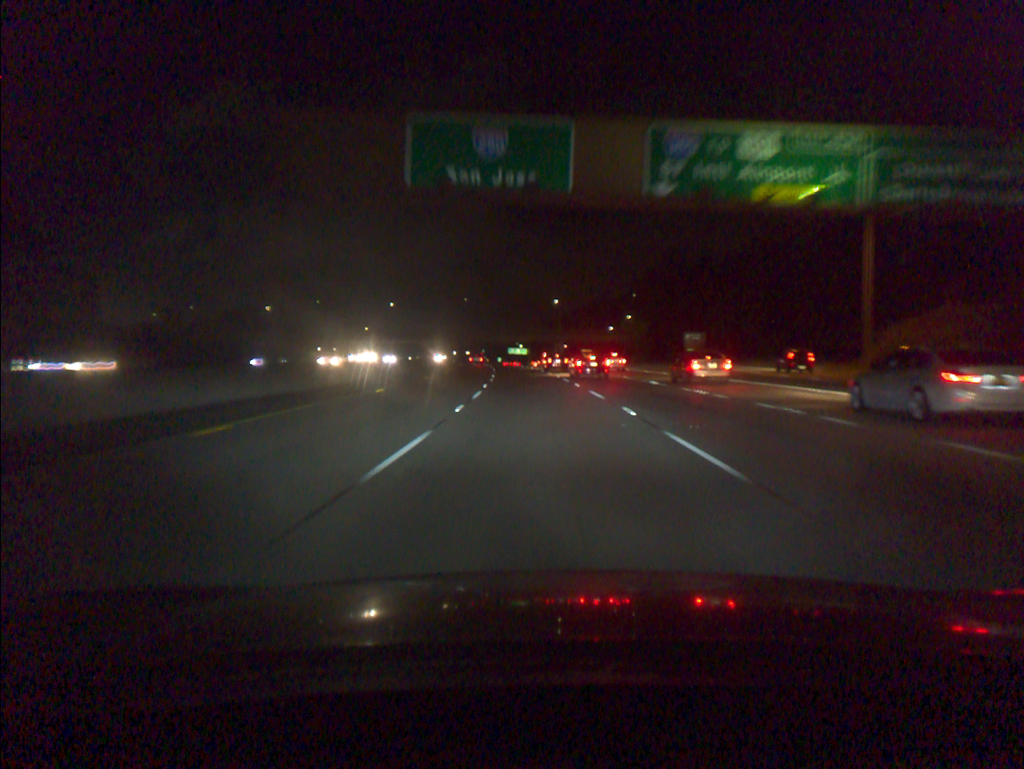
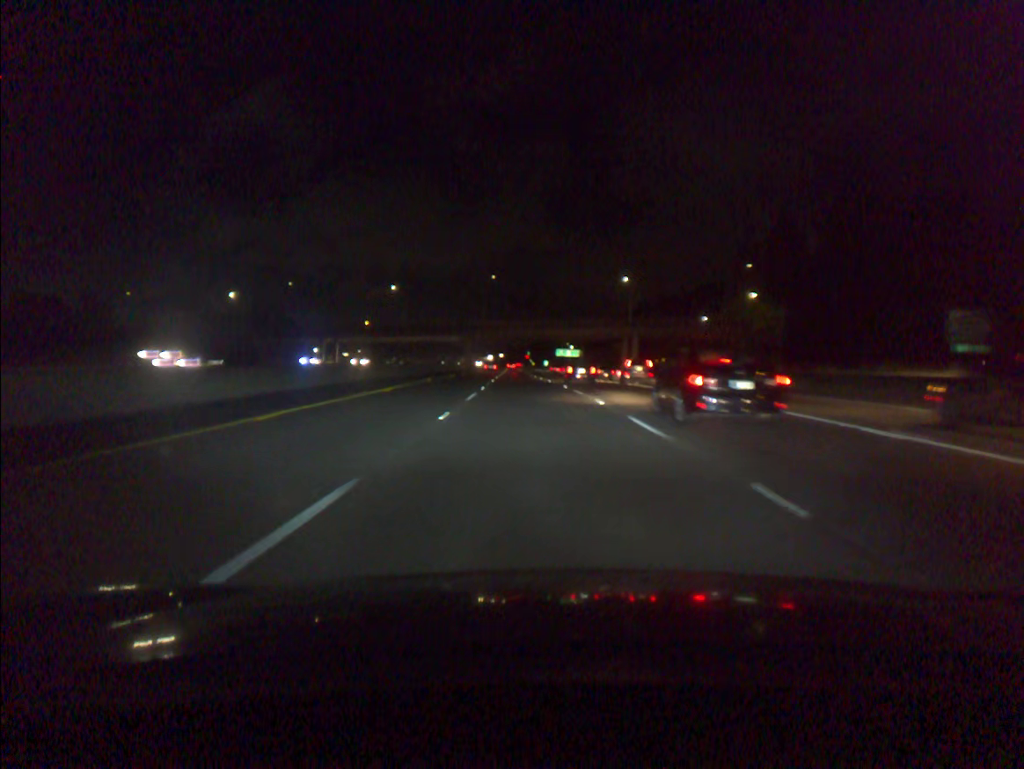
(-2.0, +68.1) m; -4°
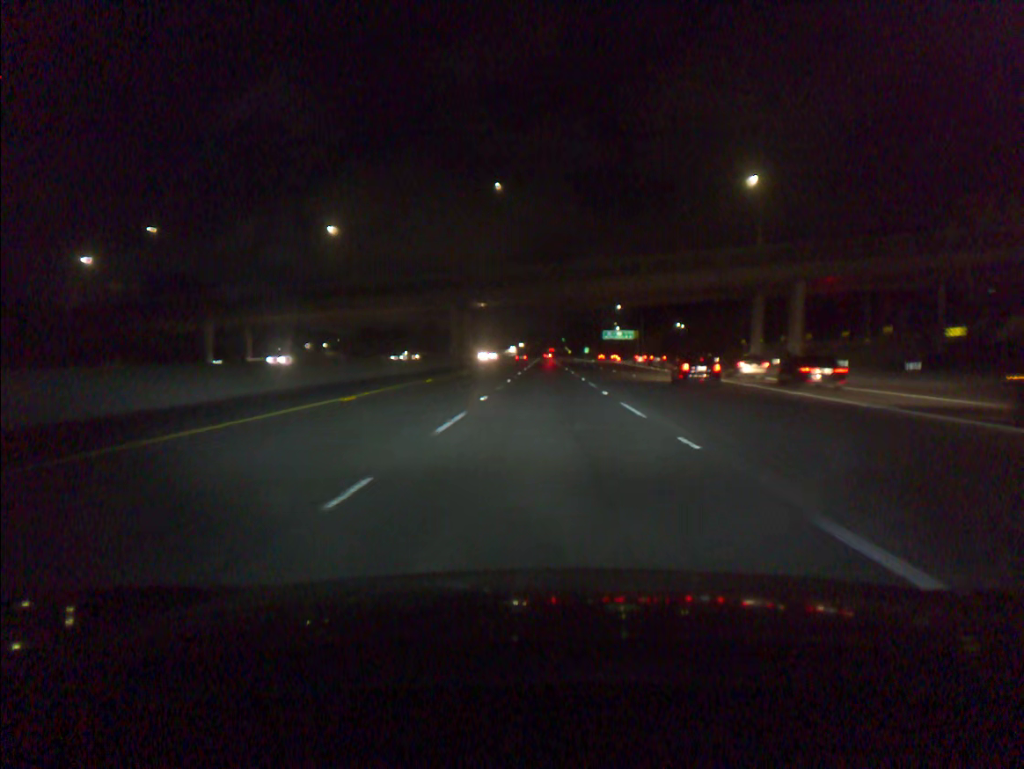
(-1.8, +70.0) m; -2°
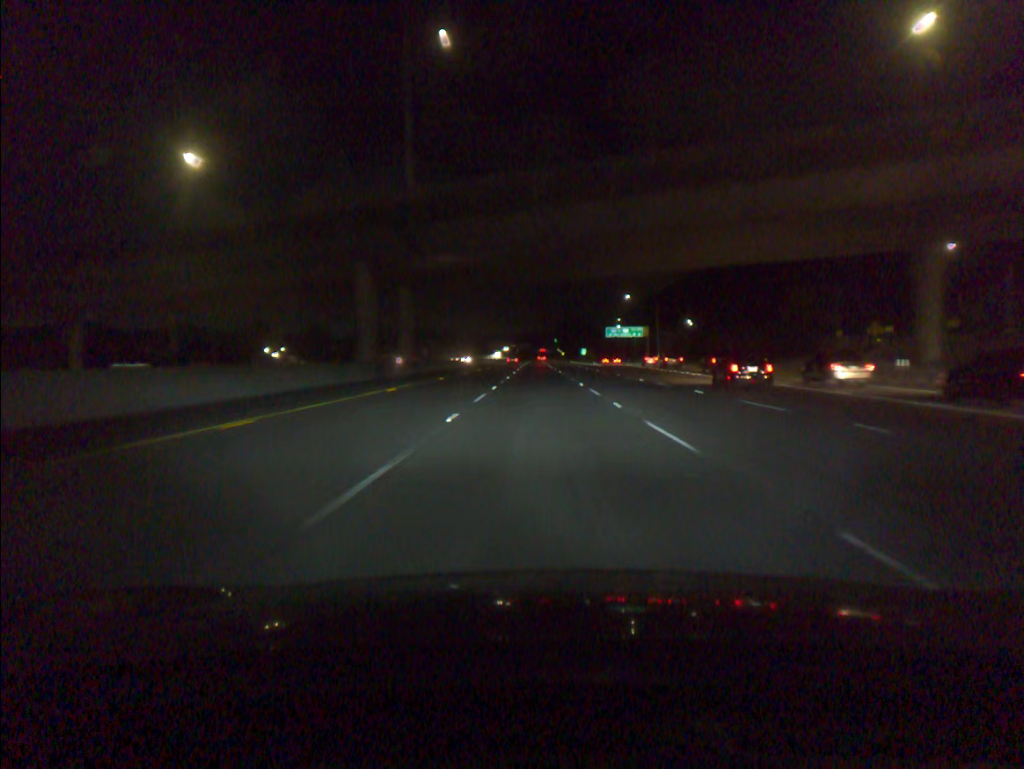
(+0.2, +36.0) m; +1°
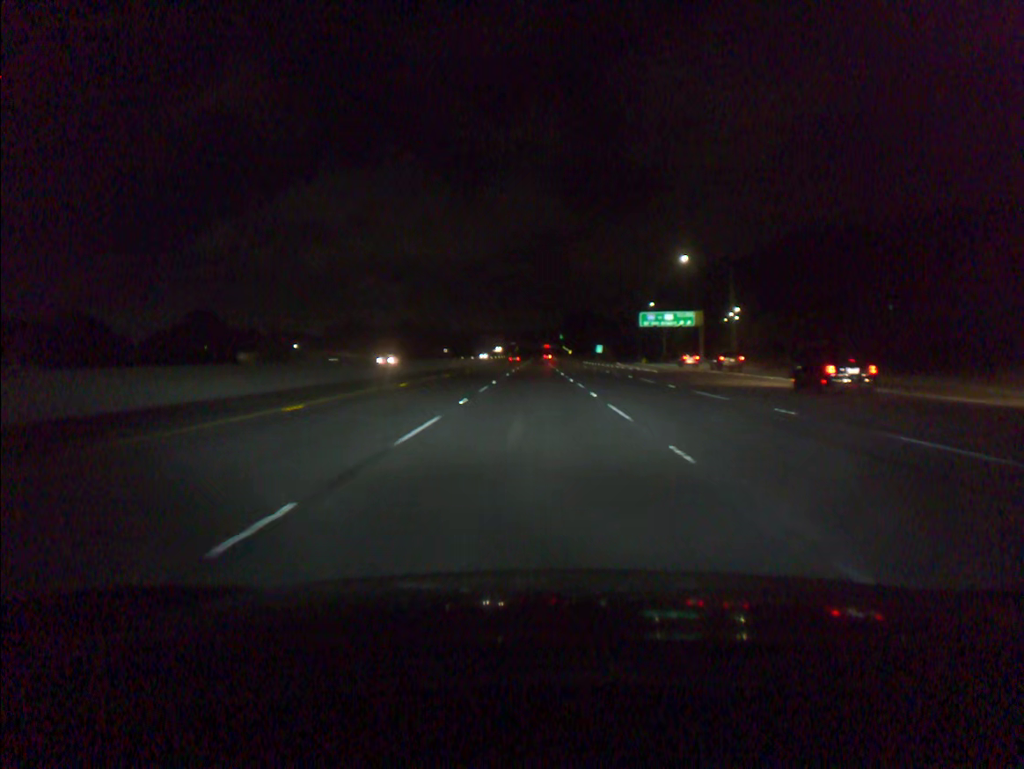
(0.0, +54.5) m; 0°
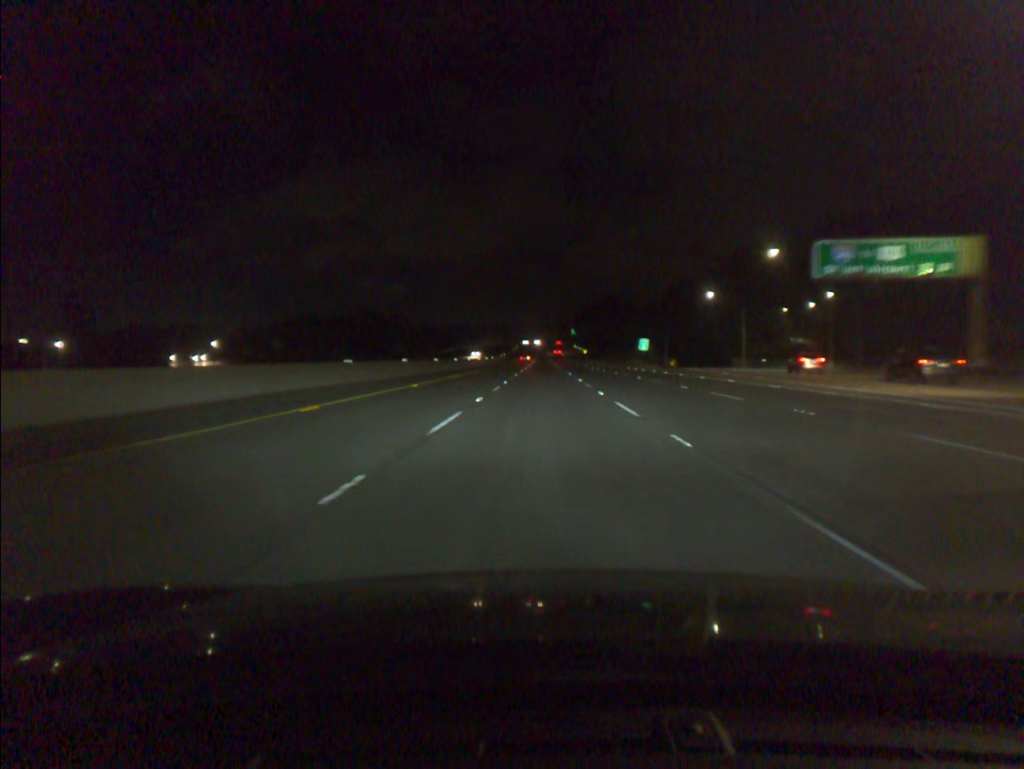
(-0.4, +72.7) m; 0°
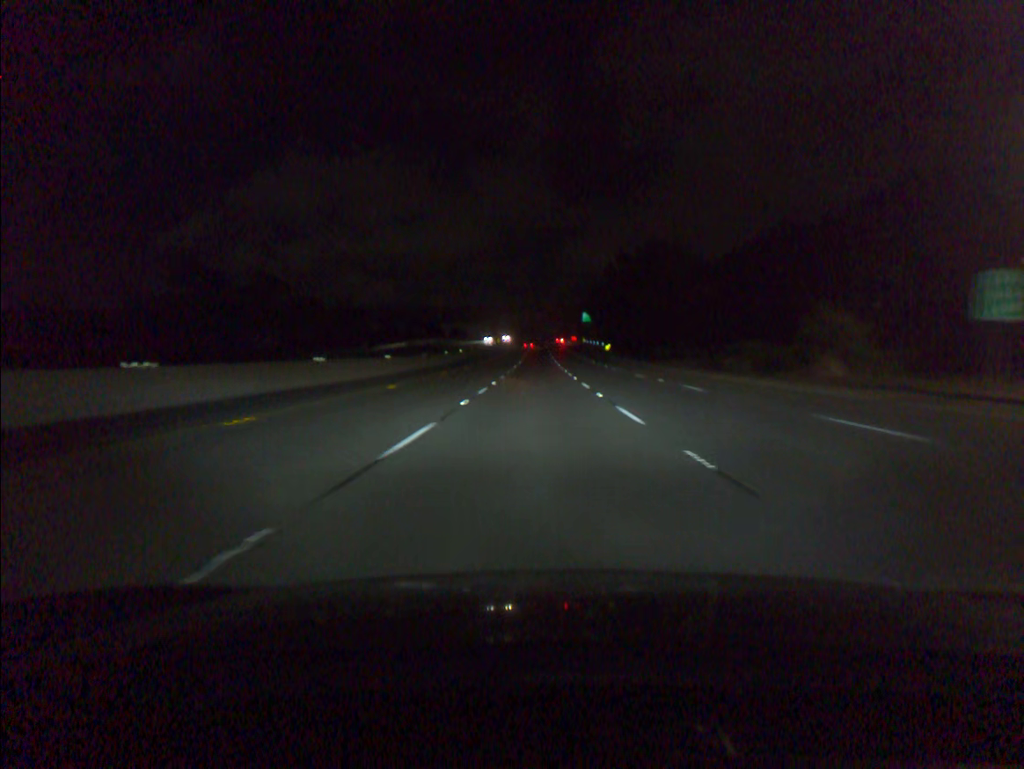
(+0.5, +91.2) m; 0°
